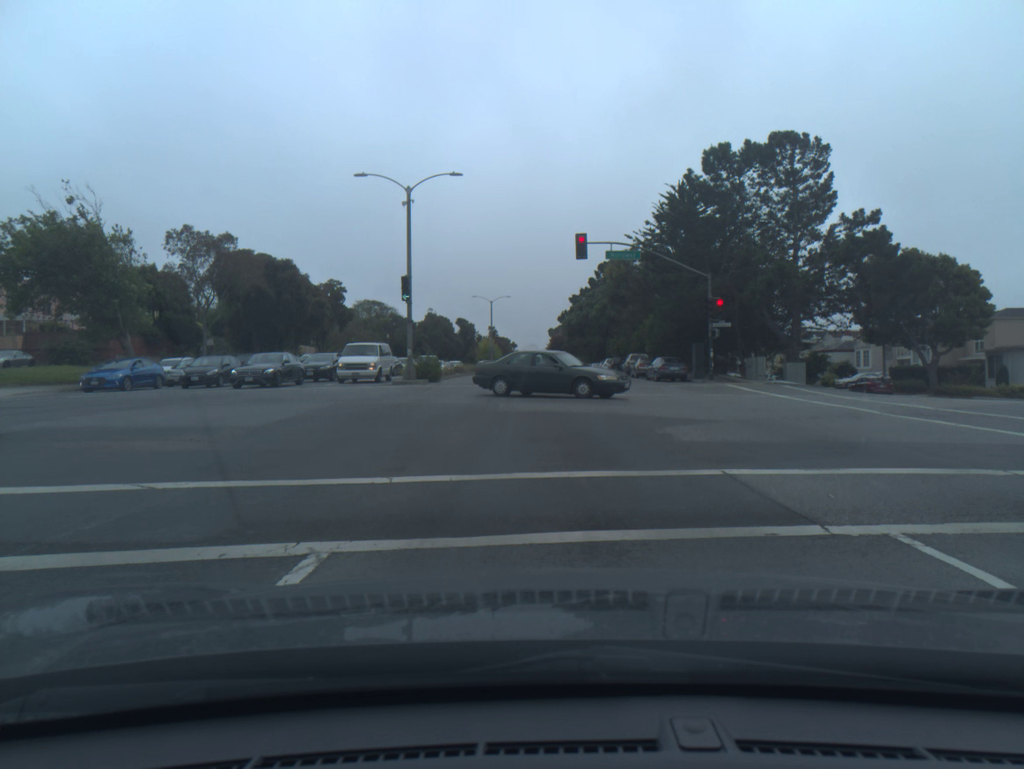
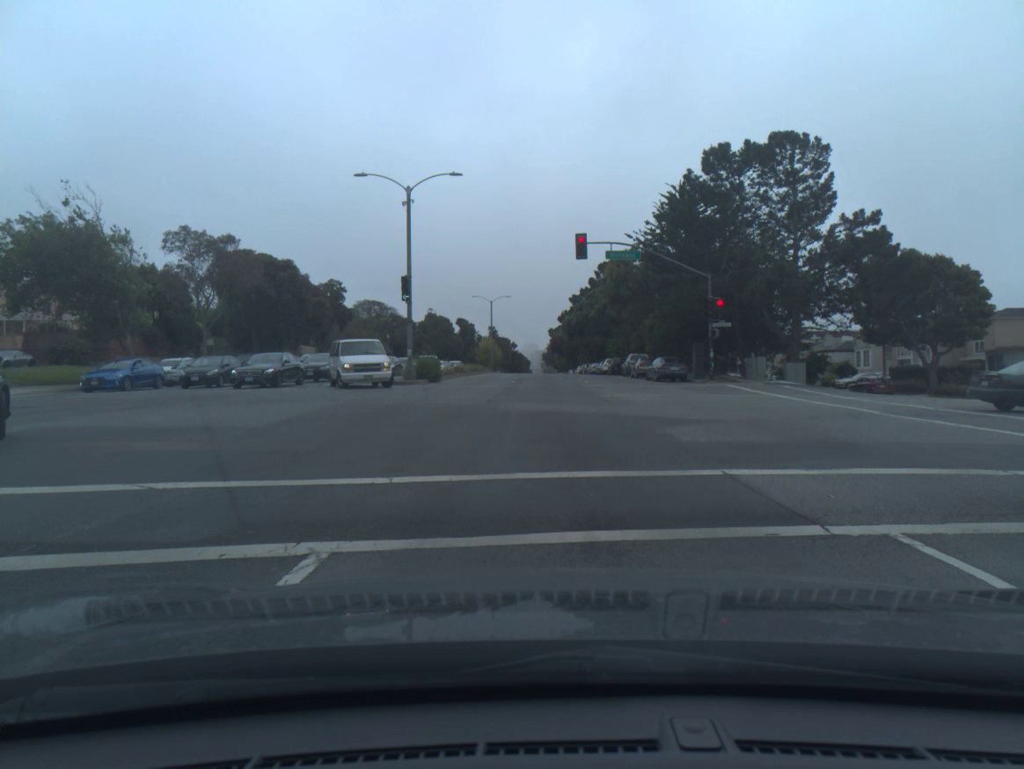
(0.0, 0.0) m; 0°
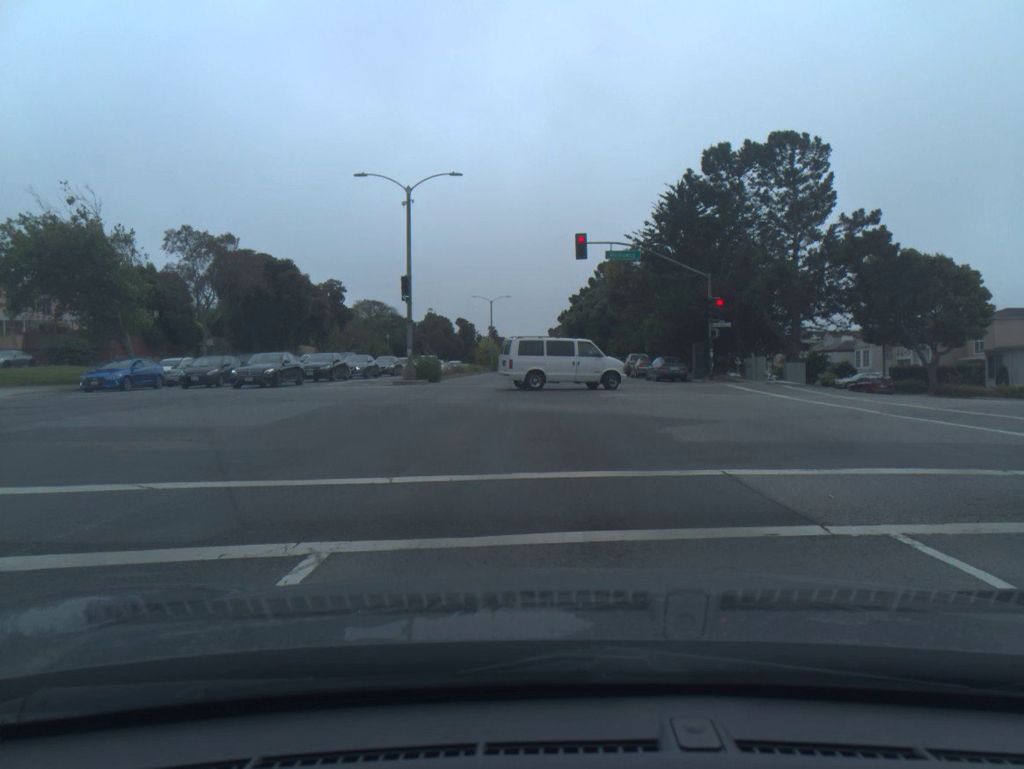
(0.0, 0.0) m; 0°
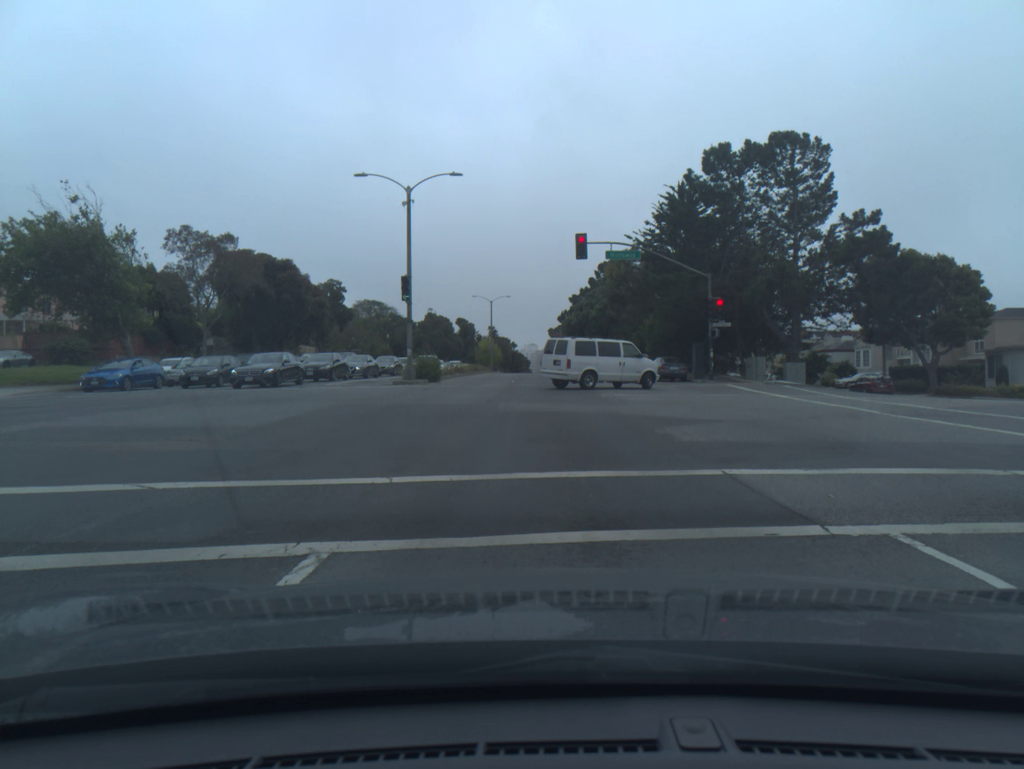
(0.0, 0.0) m; 0°
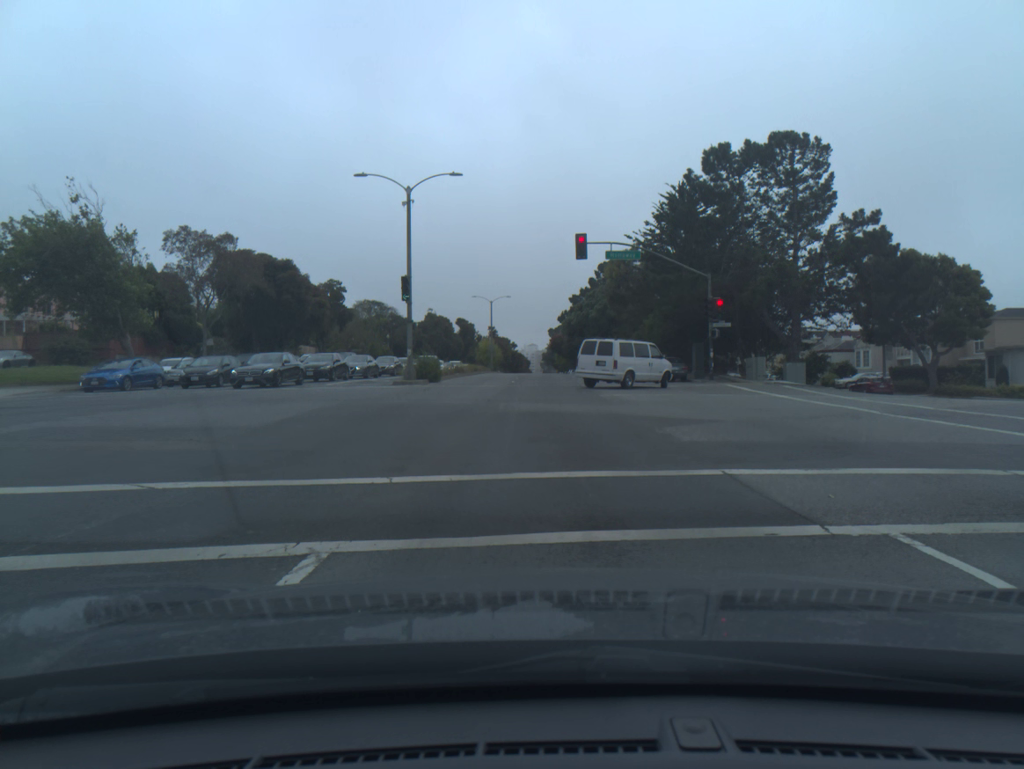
(0.0, 0.0) m; 0°
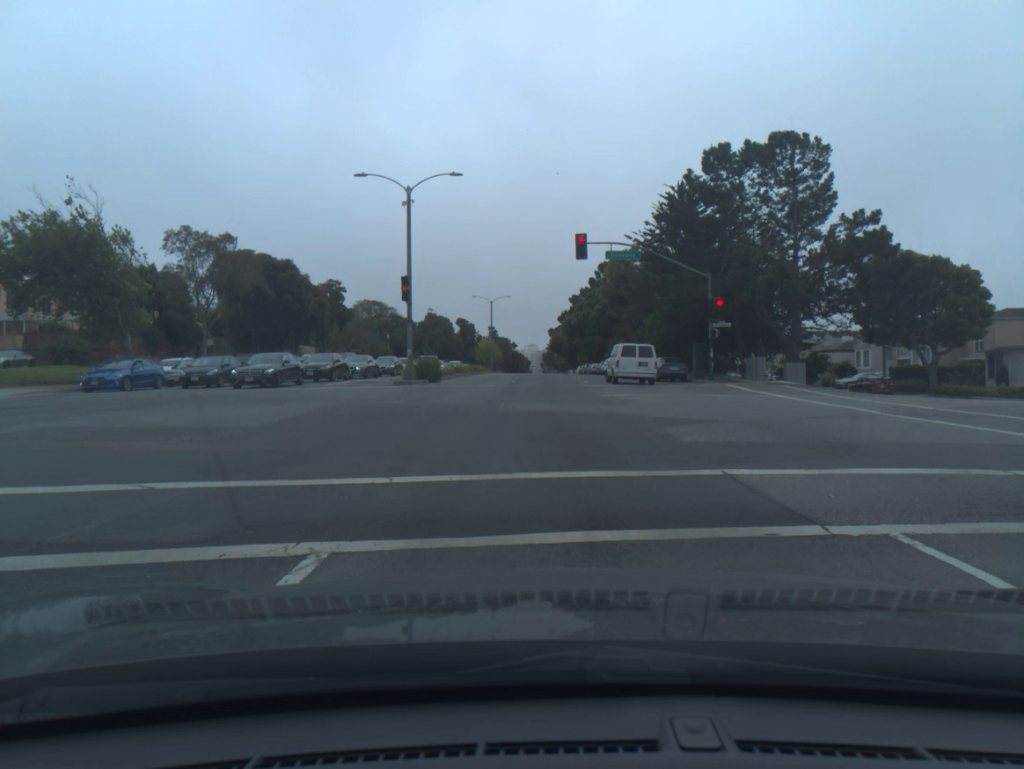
(0.0, 0.0) m; 0°
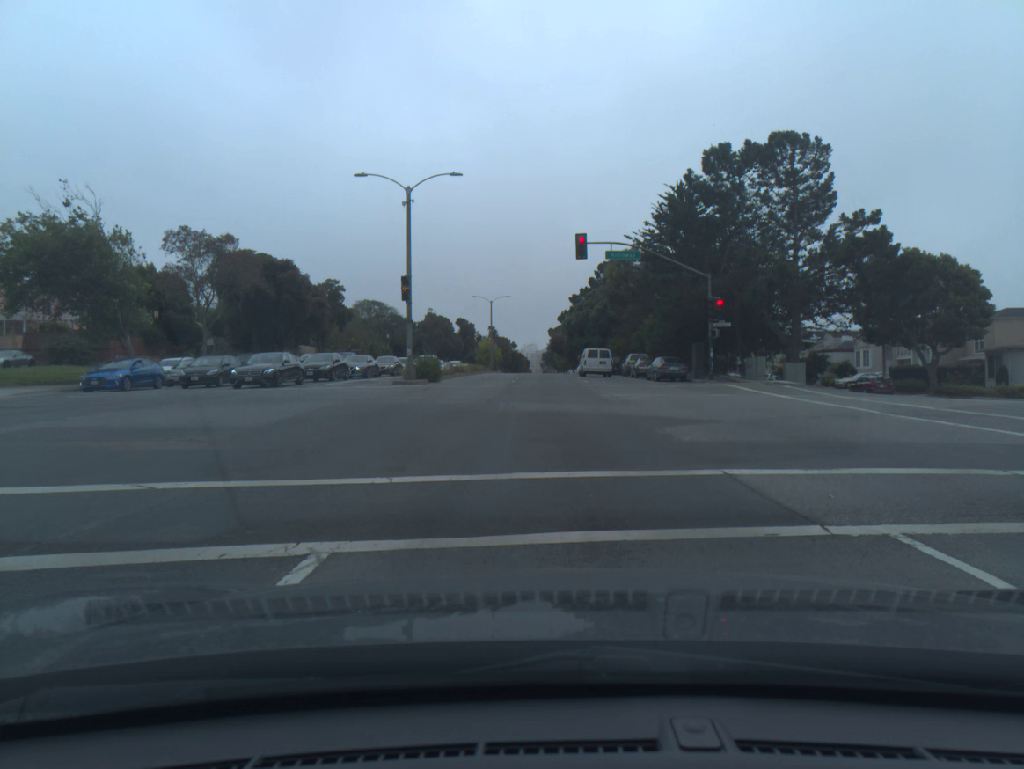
(0.0, 0.0) m; 0°
